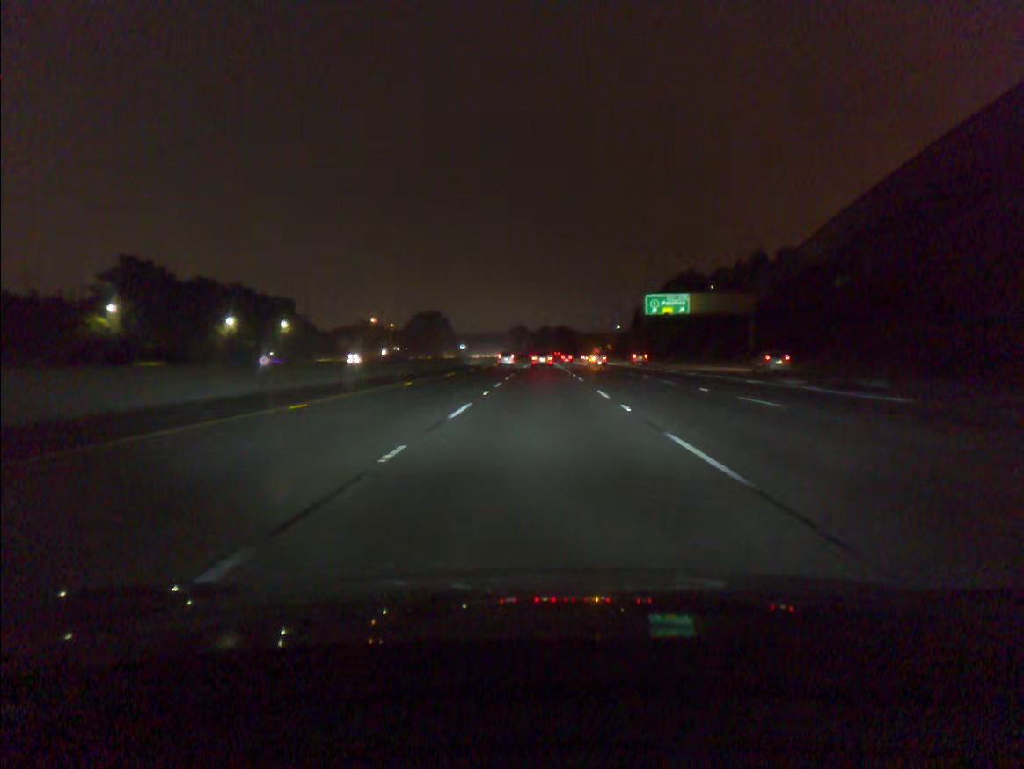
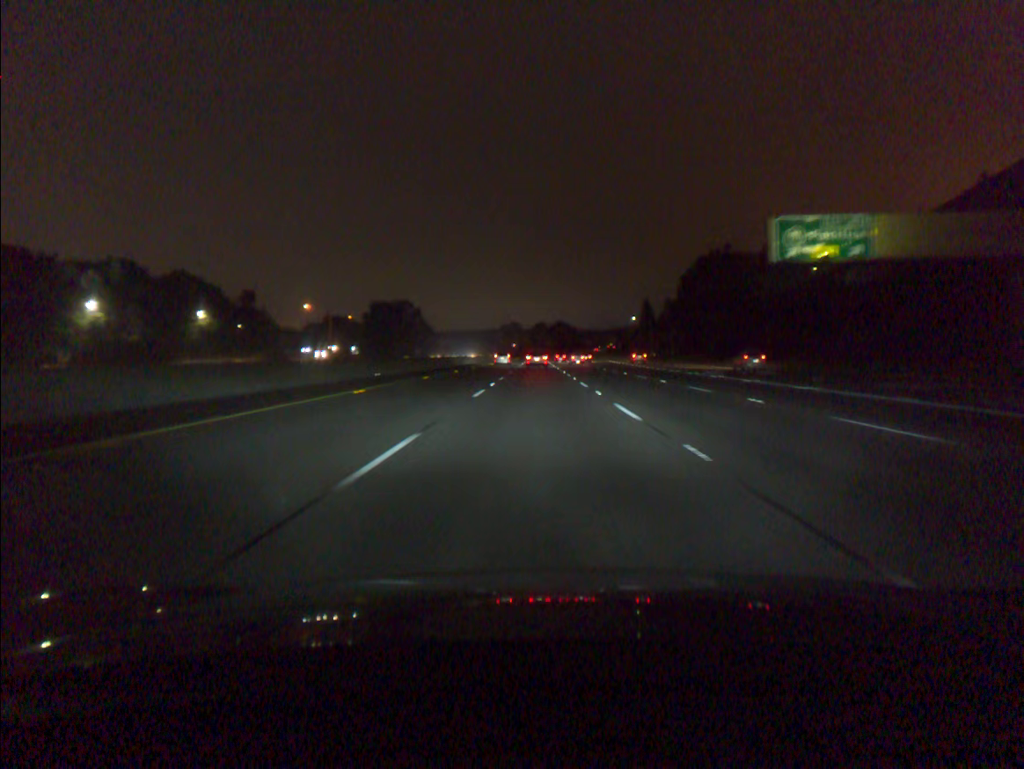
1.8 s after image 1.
(+0.2, +51.5) m; 0°
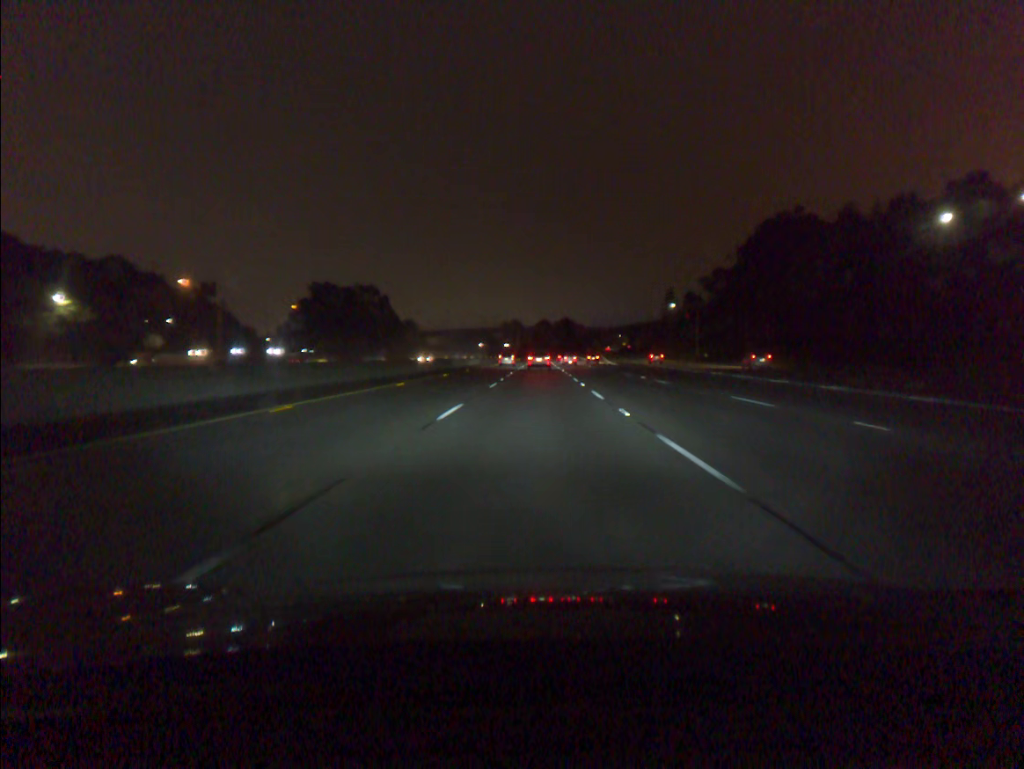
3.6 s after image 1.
(0.0, +51.0) m; 0°
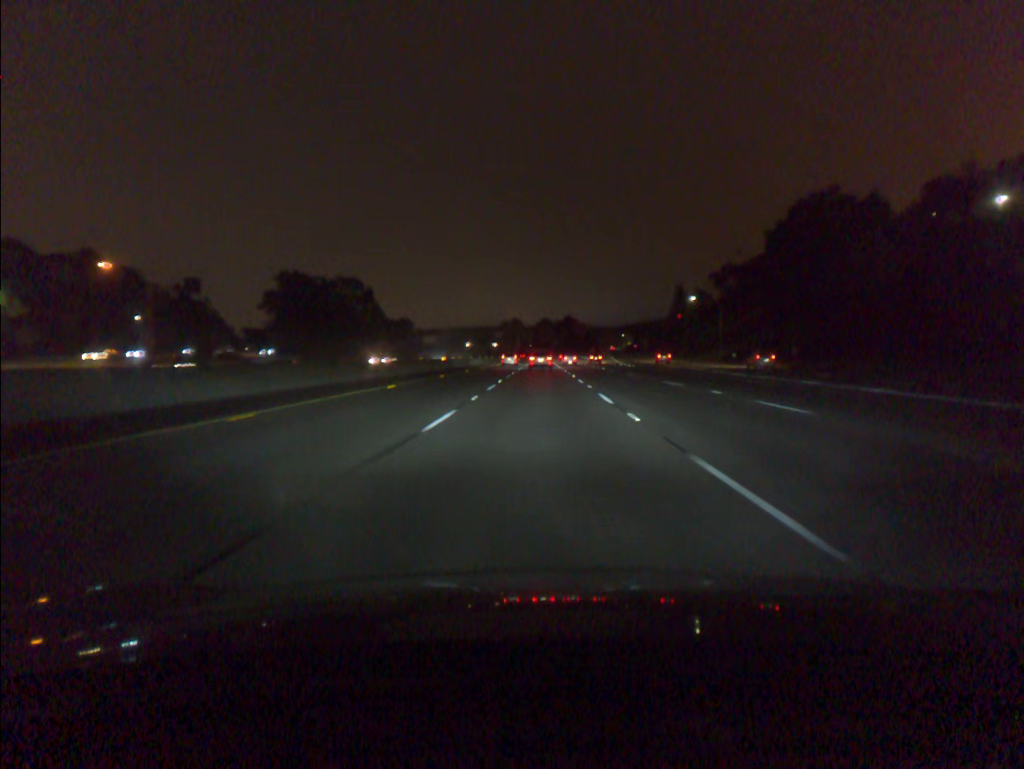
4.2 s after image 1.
(0.0, +16.9) m; 0°
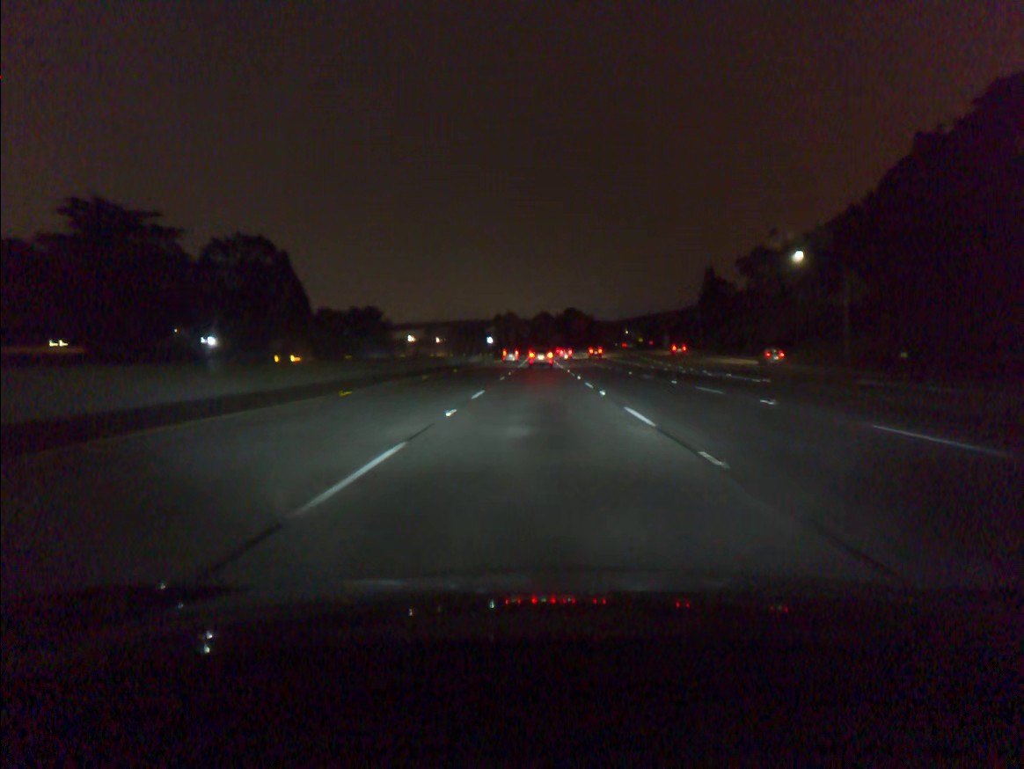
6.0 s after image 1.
(0.0, +50.4) m; 0°
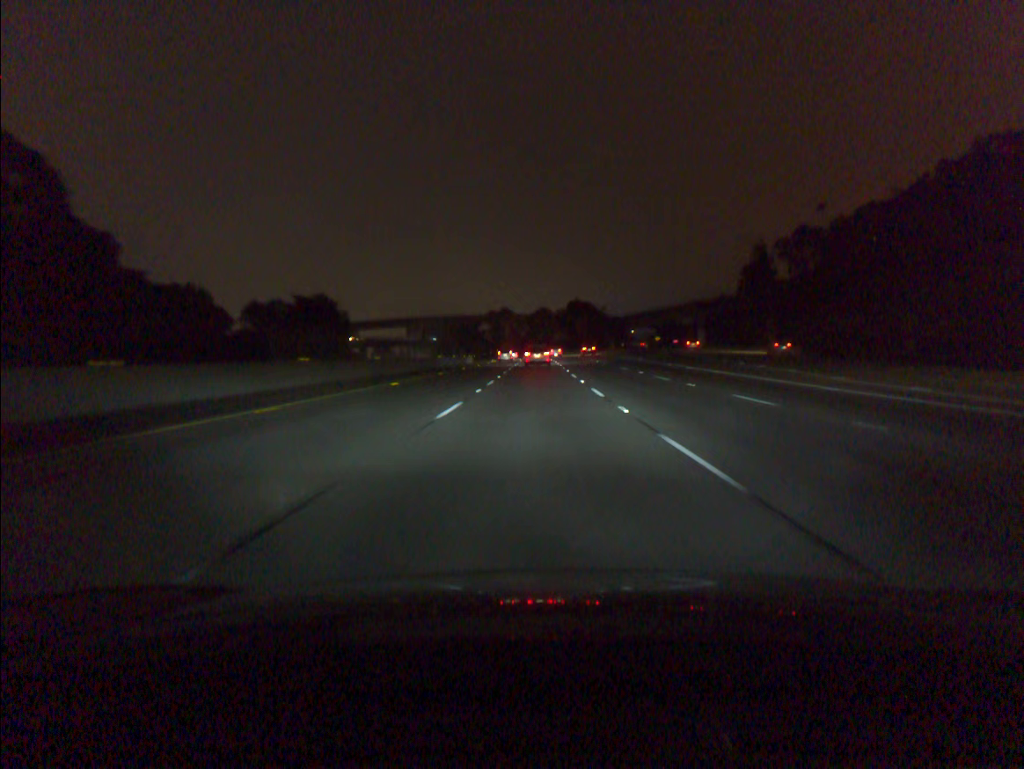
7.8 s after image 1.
(+0.1, +49.7) m; 0°
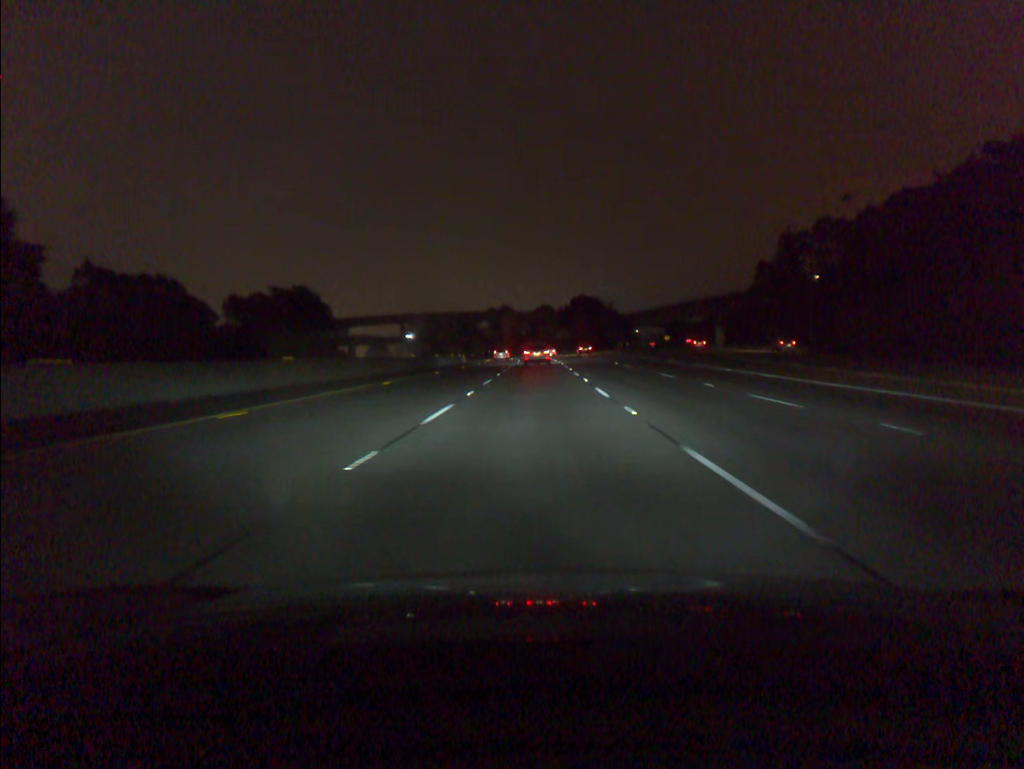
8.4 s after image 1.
(0.0, +16.3) m; 0°
